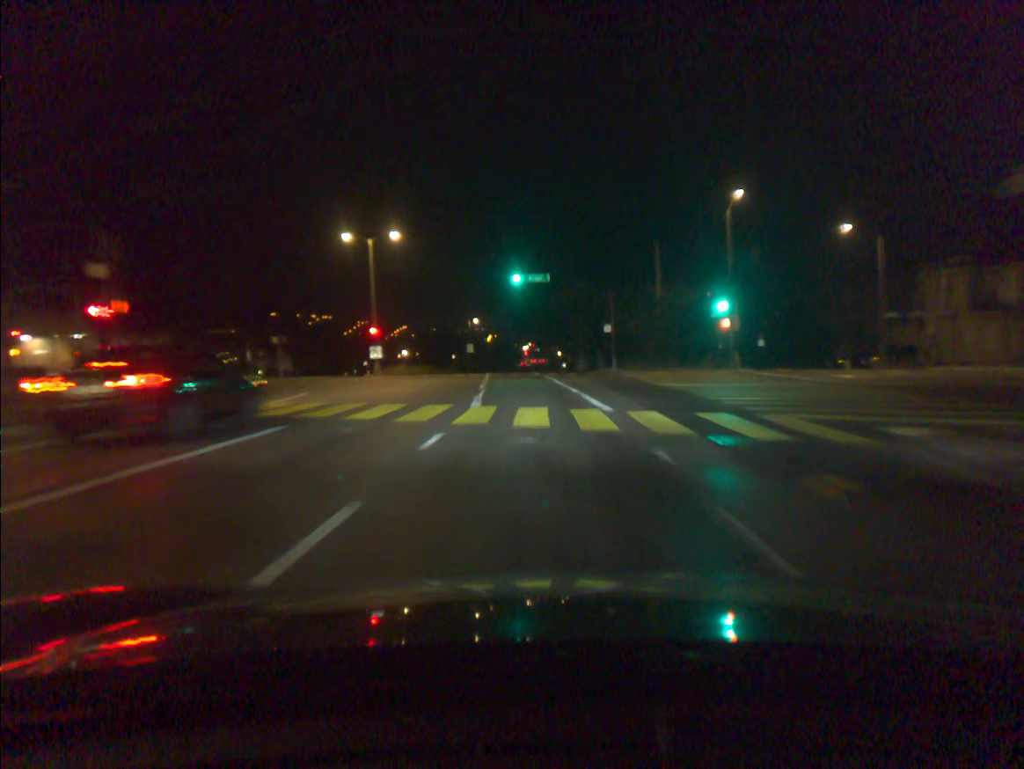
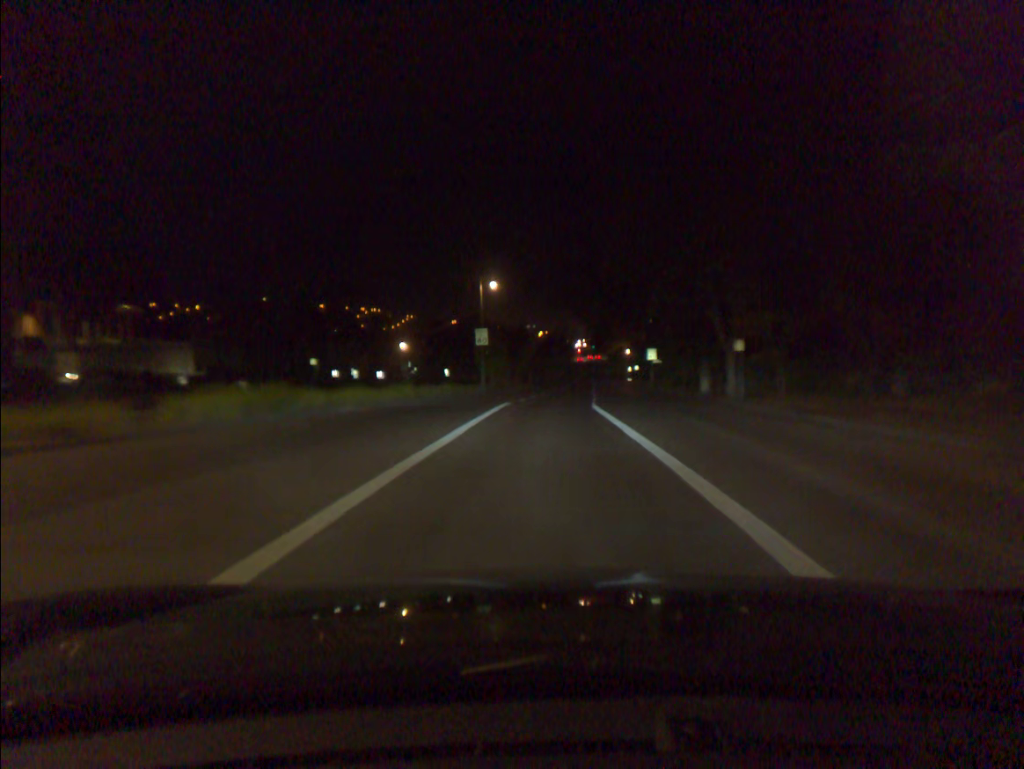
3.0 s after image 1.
(-2.0, +52.5) m; -4°
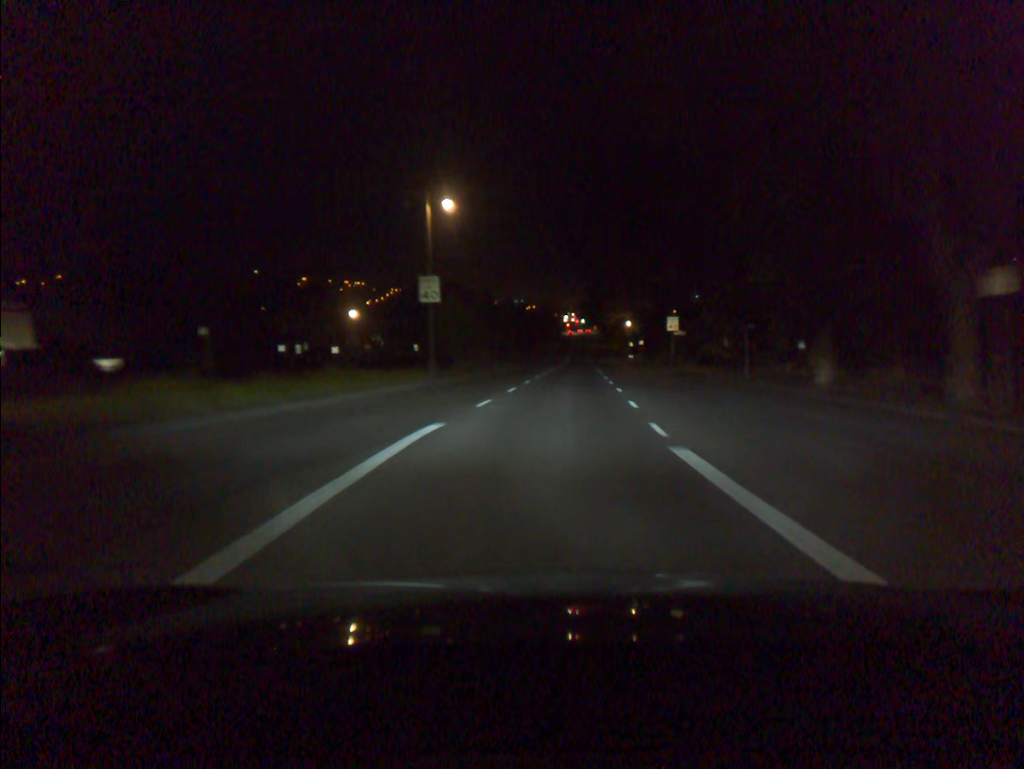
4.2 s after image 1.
(+0.2, +21.2) m; +1°
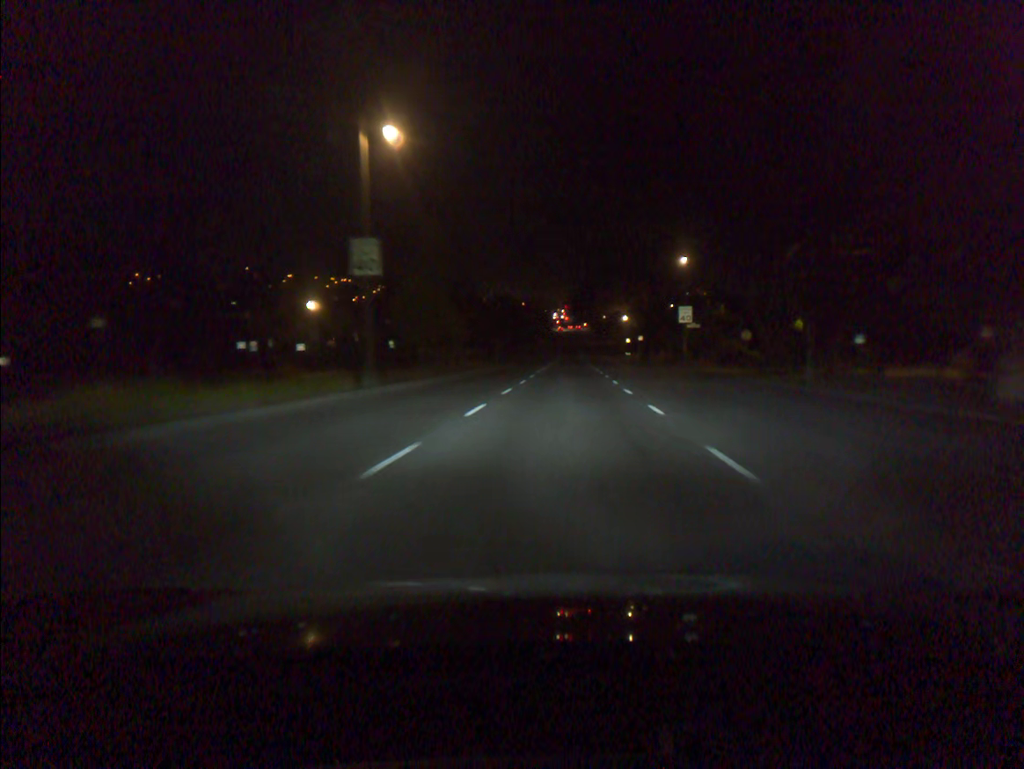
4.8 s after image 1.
(+0.1, +10.7) m; +1°
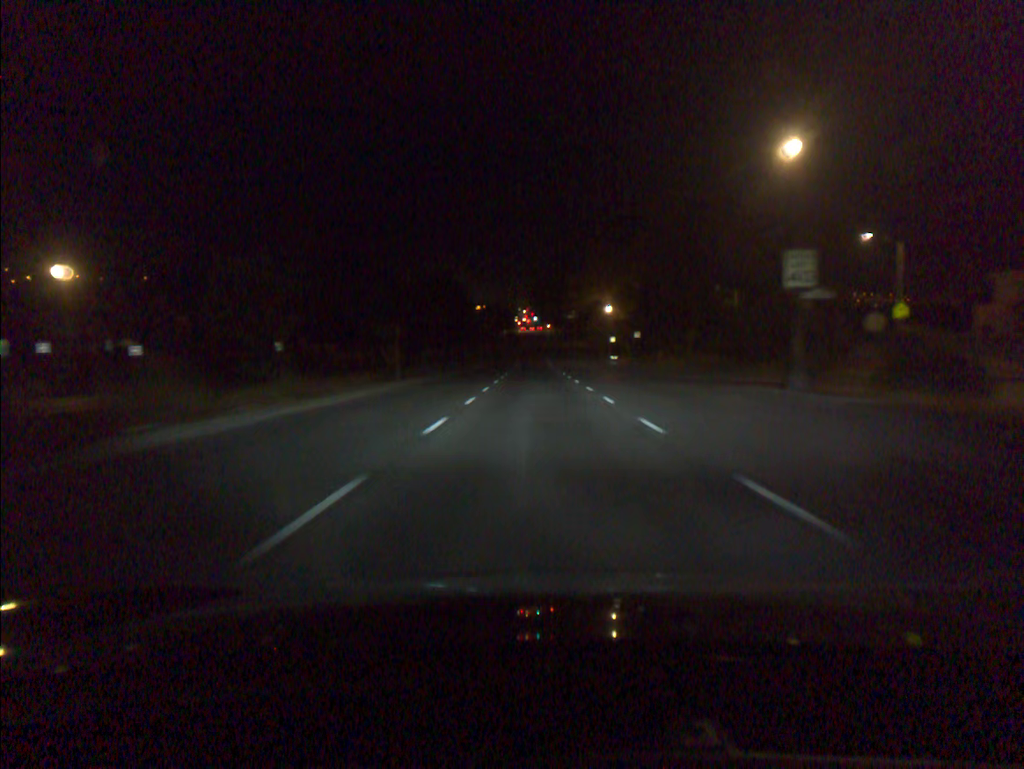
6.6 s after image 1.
(+0.9, +32.2) m; +3°
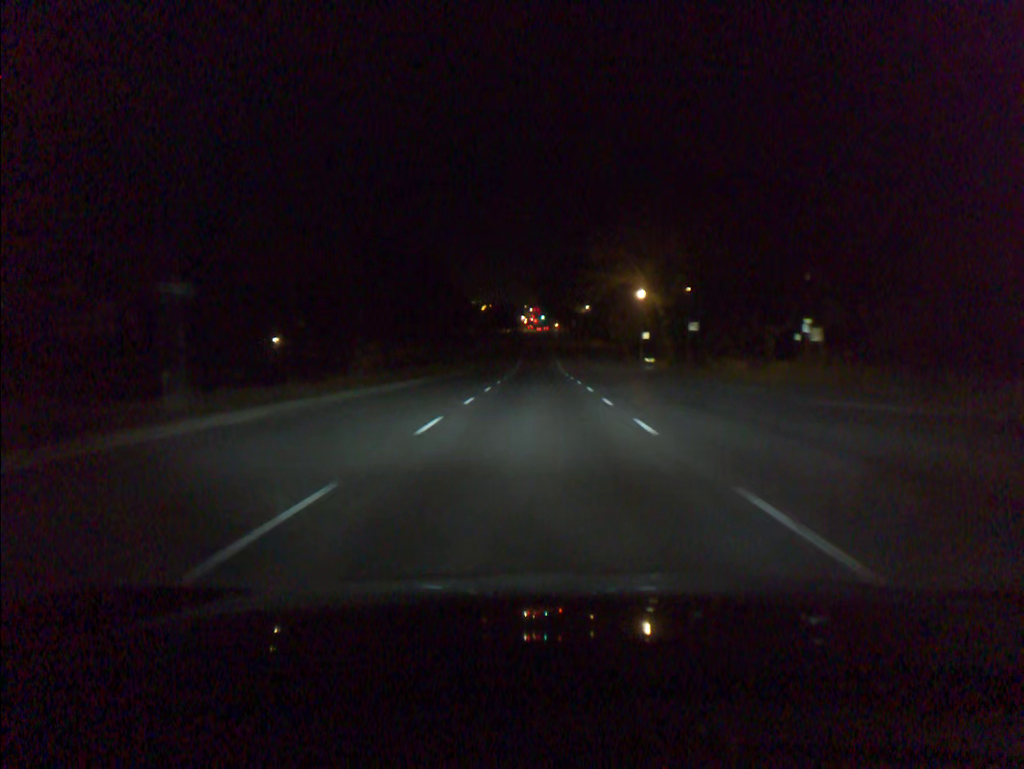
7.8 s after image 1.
(-0.1, +22.1) m; -1°
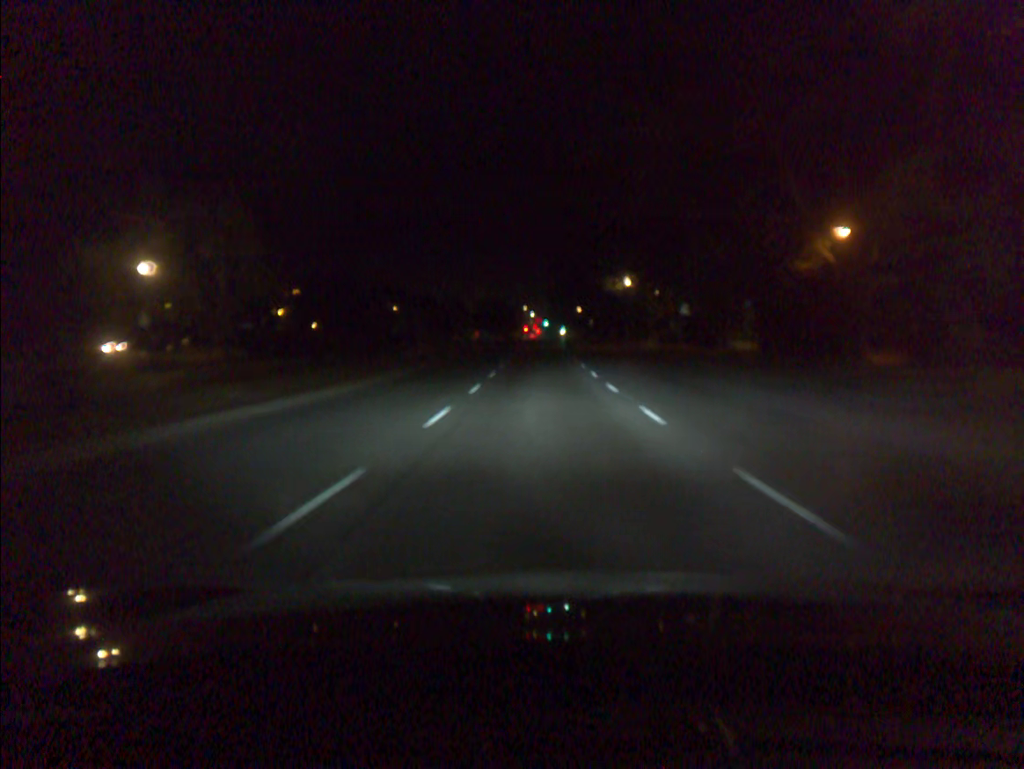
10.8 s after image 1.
(-0.2, +57.7) m; 0°
